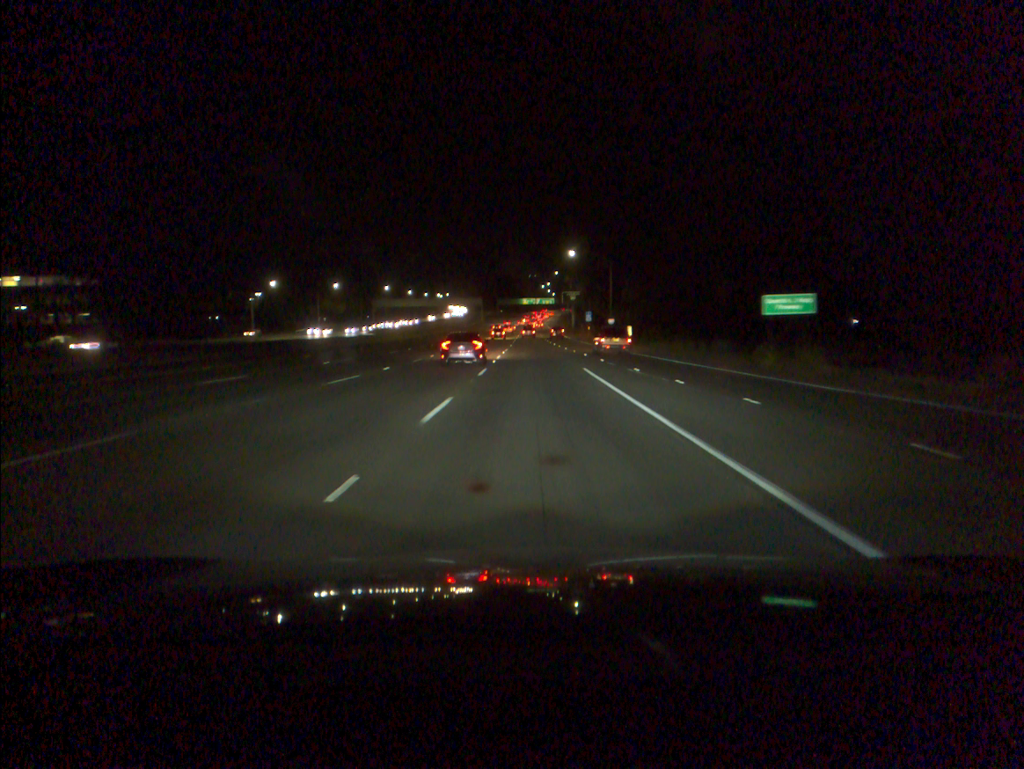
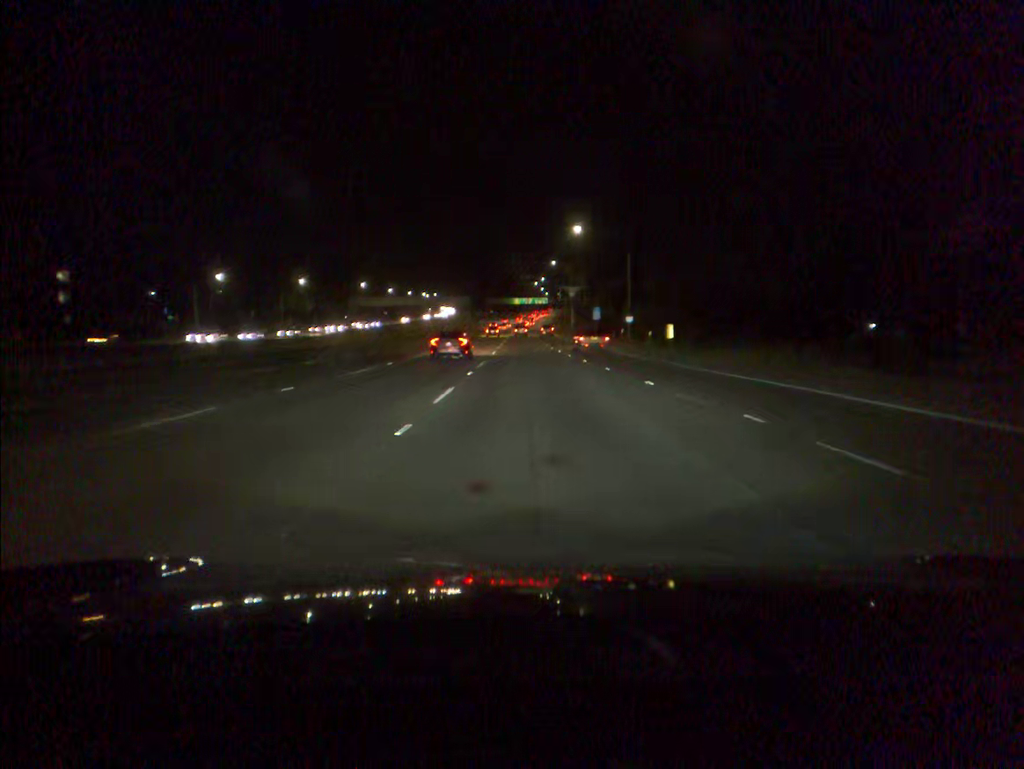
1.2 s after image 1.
(+0.1, +26.3) m; +1°
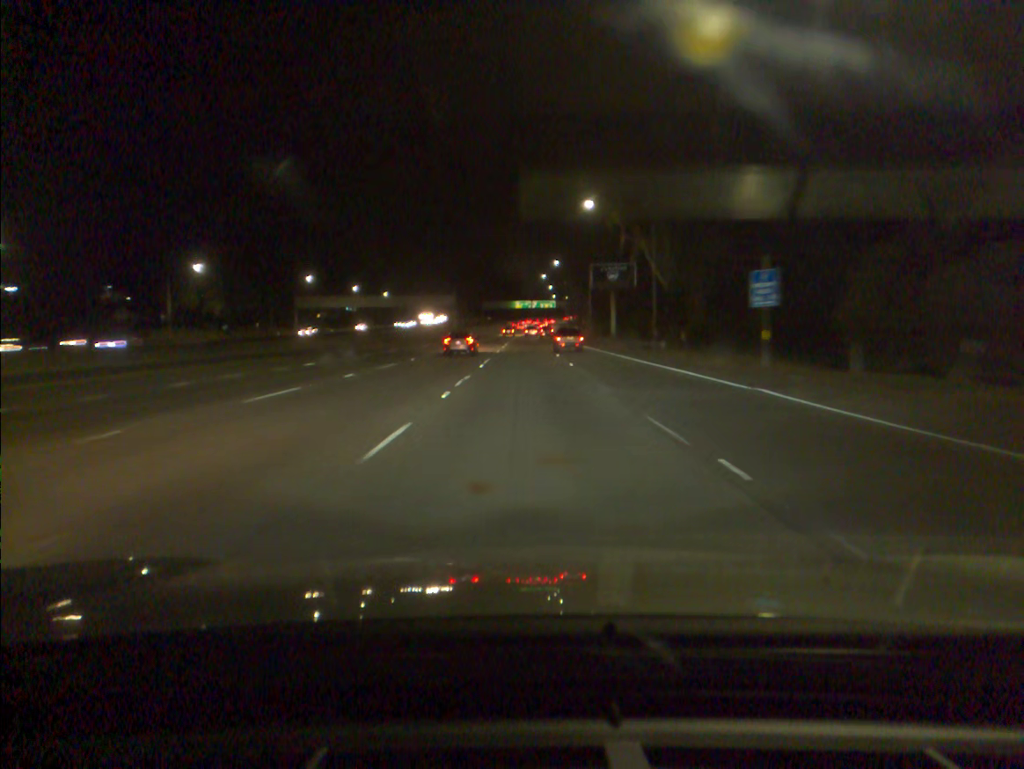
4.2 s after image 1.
(-0.3, +66.3) m; 0°
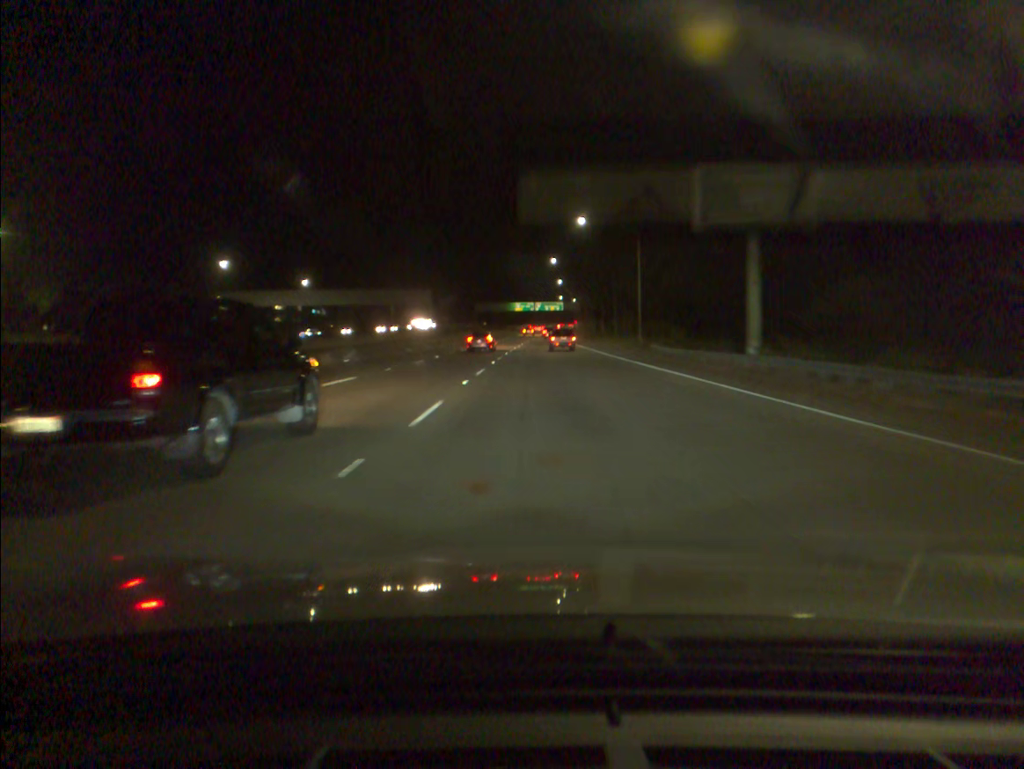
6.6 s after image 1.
(0.0, +53.3) m; 0°
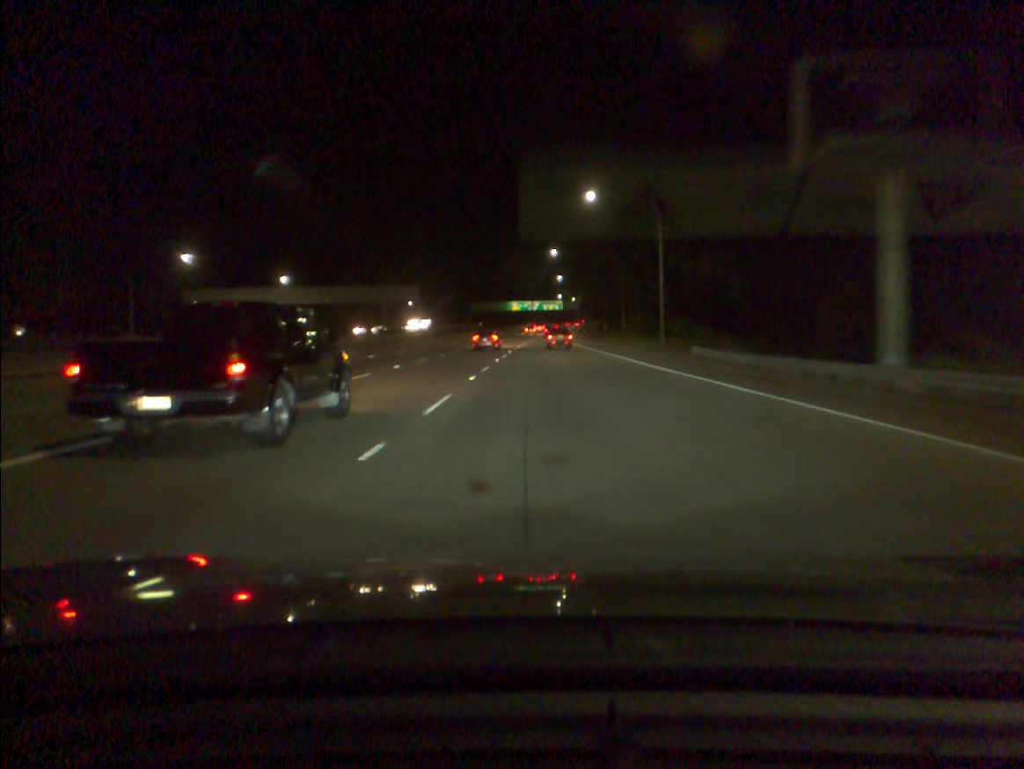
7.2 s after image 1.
(0.0, +13.3) m; 0°
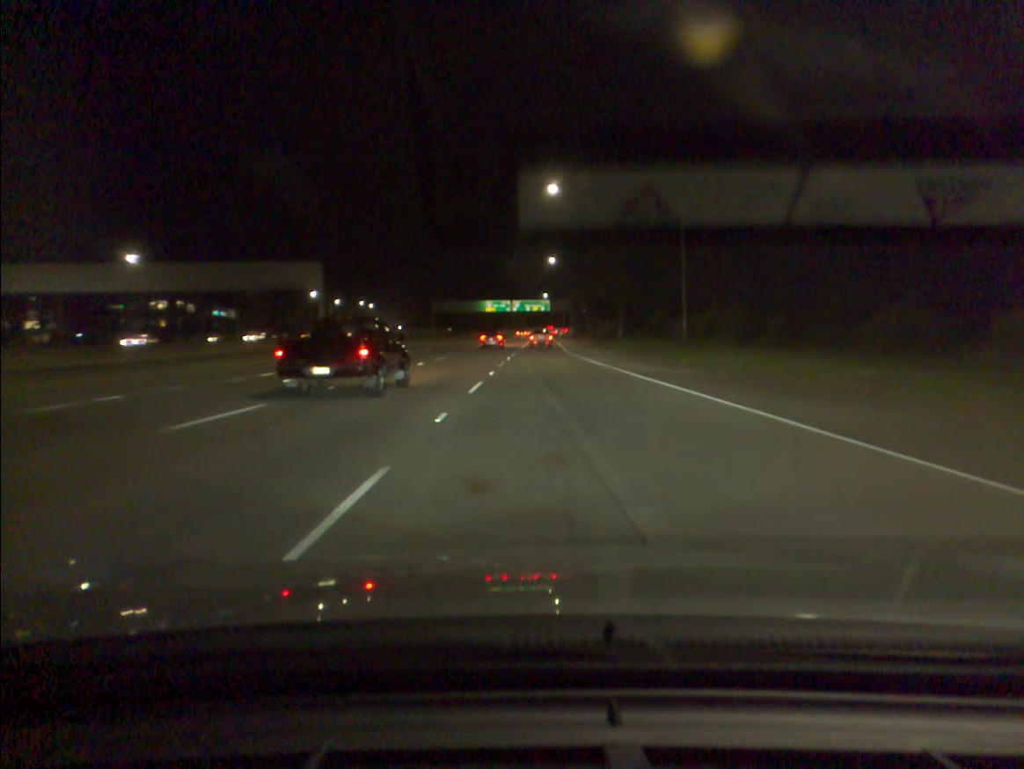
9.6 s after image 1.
(+0.5, +54.0) m; +2°
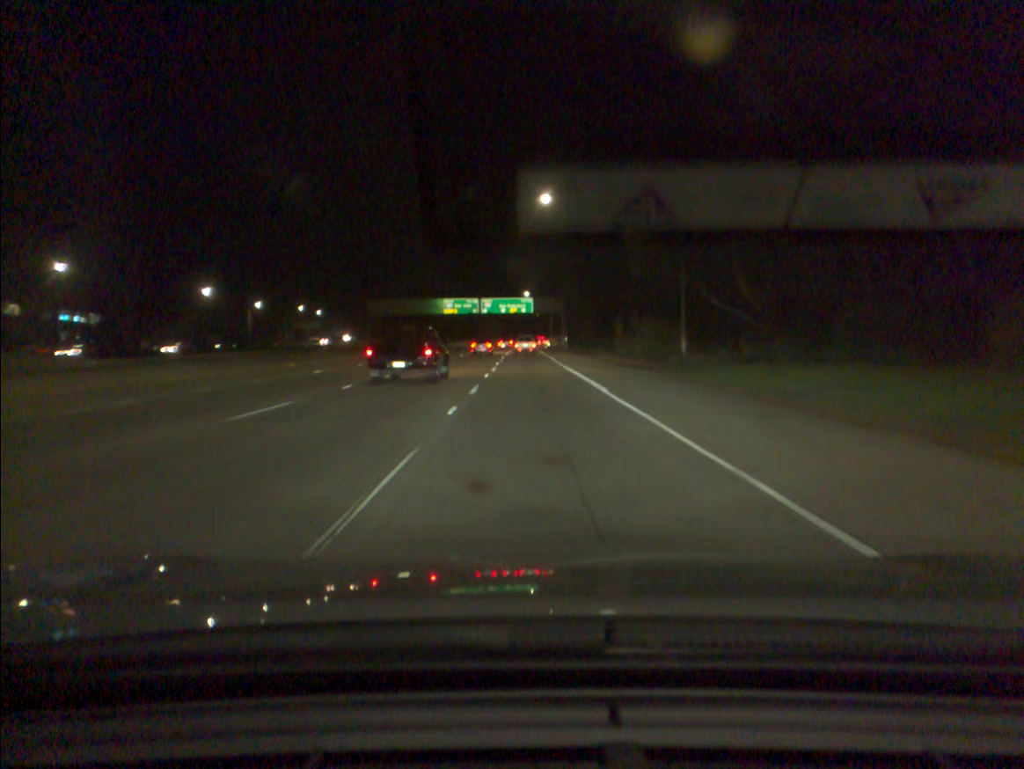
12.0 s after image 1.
(+0.8, +55.9) m; +2°
